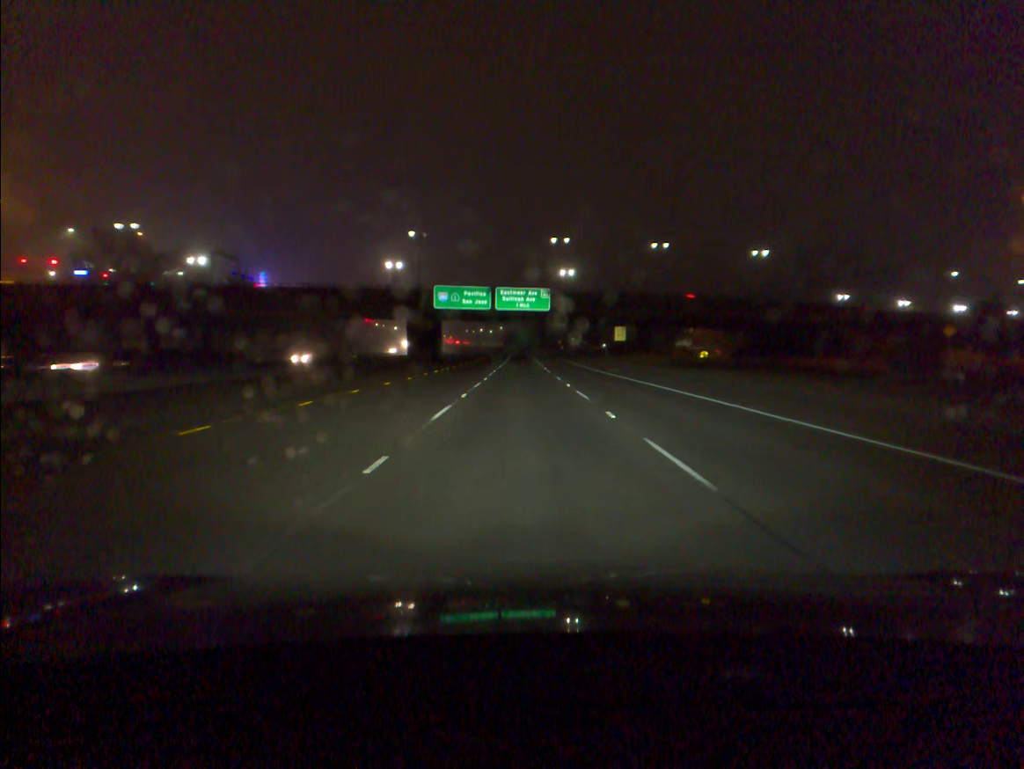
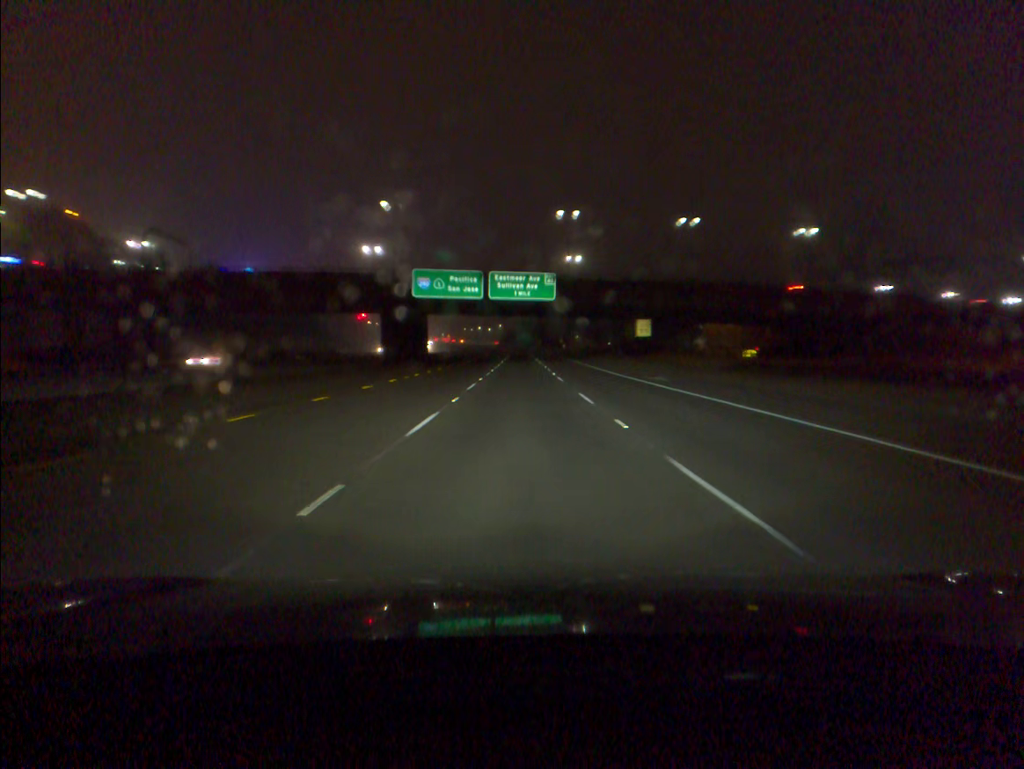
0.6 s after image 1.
(0.0, +16.8) m; 0°
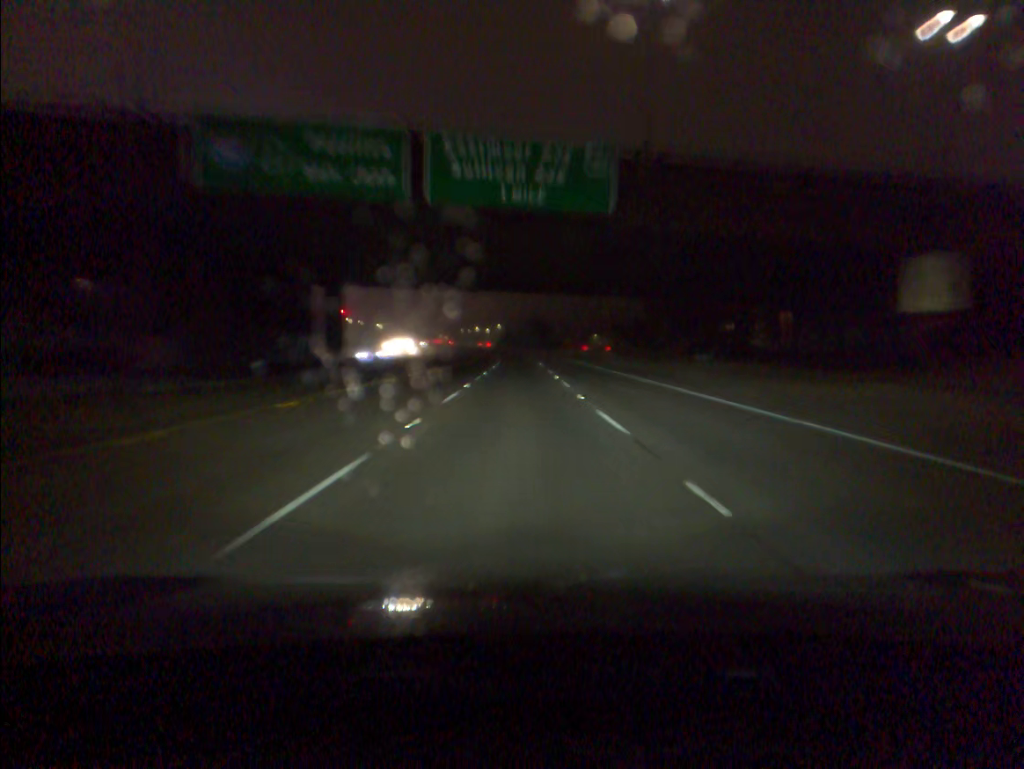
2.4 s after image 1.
(0.0, +50.8) m; 0°
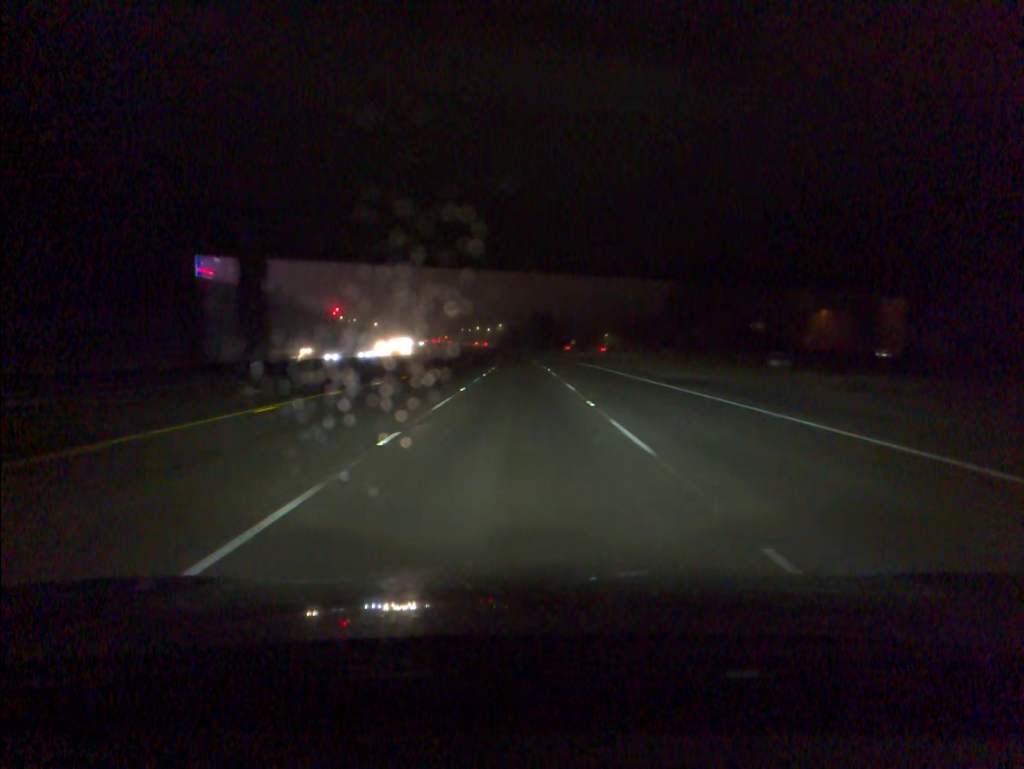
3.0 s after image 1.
(0.0, +17.0) m; 0°
